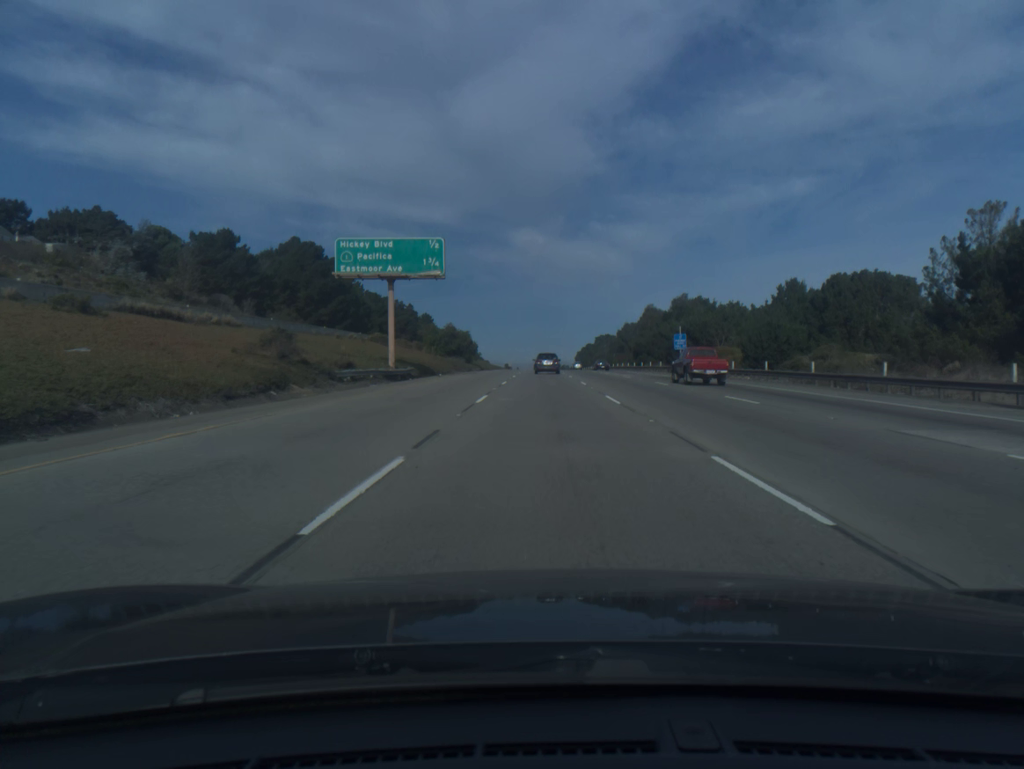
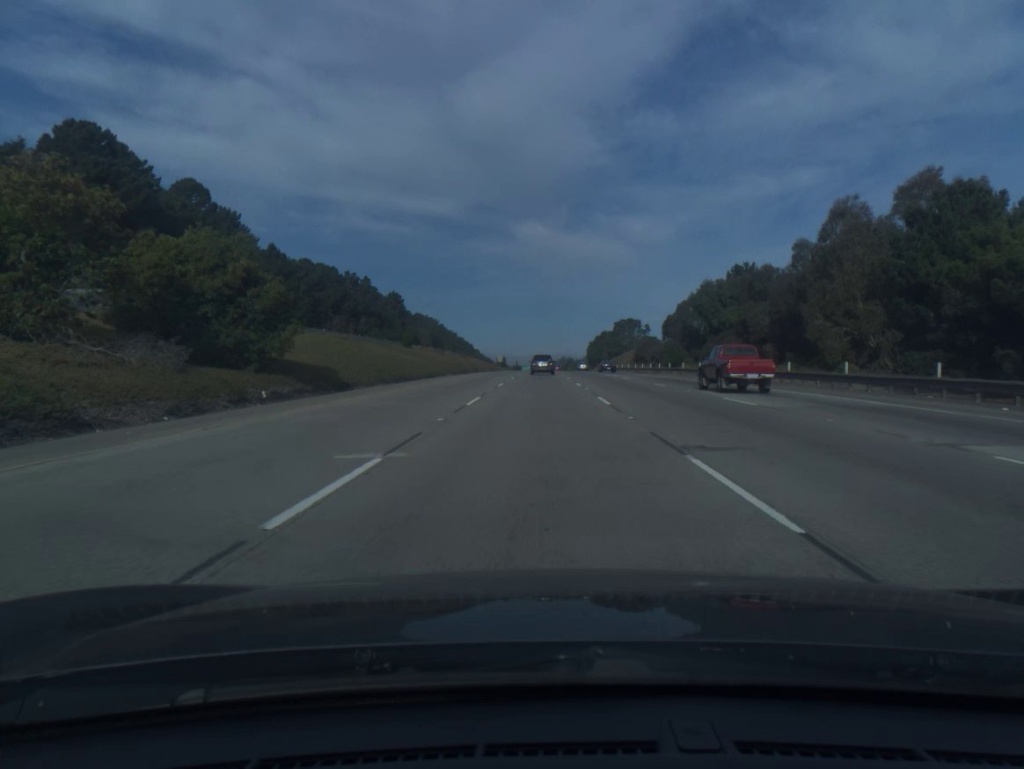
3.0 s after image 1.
(+0.2, +87.8) m; 0°
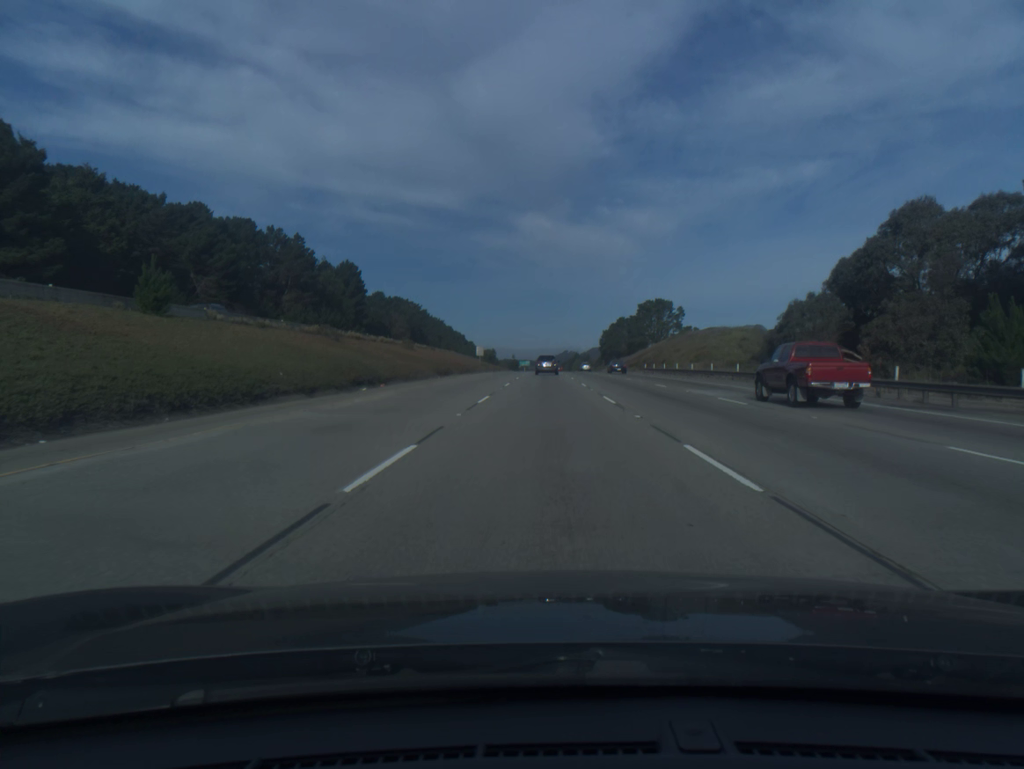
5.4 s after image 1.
(-0.2, +71.4) m; 0°
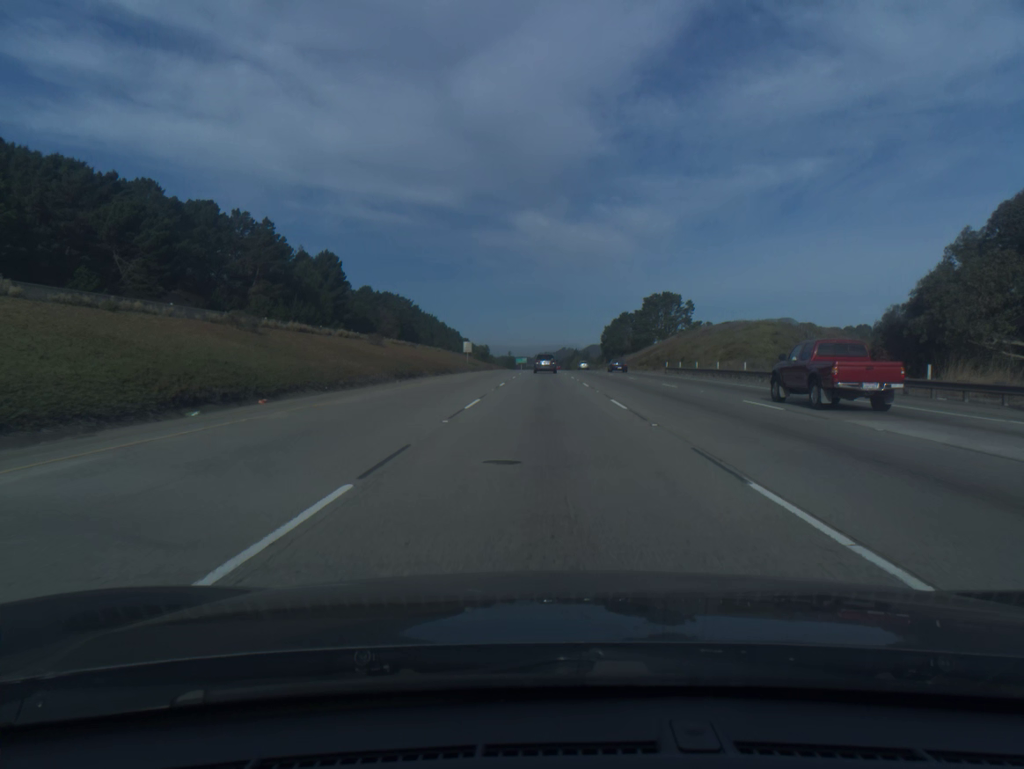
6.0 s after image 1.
(0.0, +18.0) m; 0°
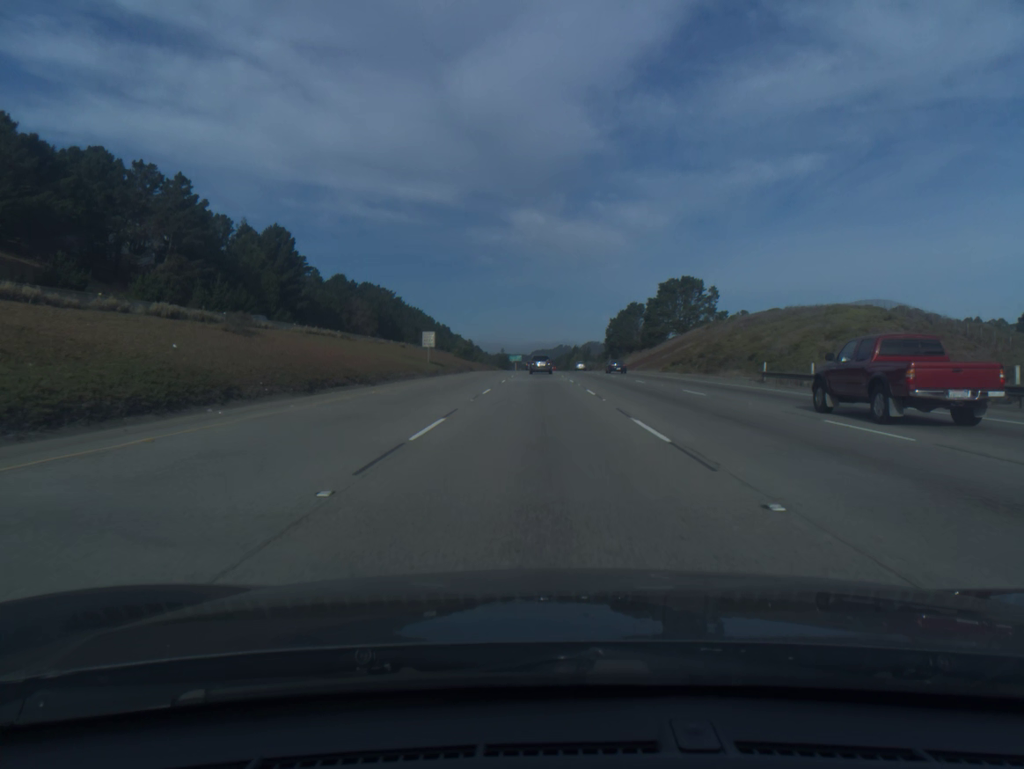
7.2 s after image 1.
(+0.1, +36.2) m; 0°
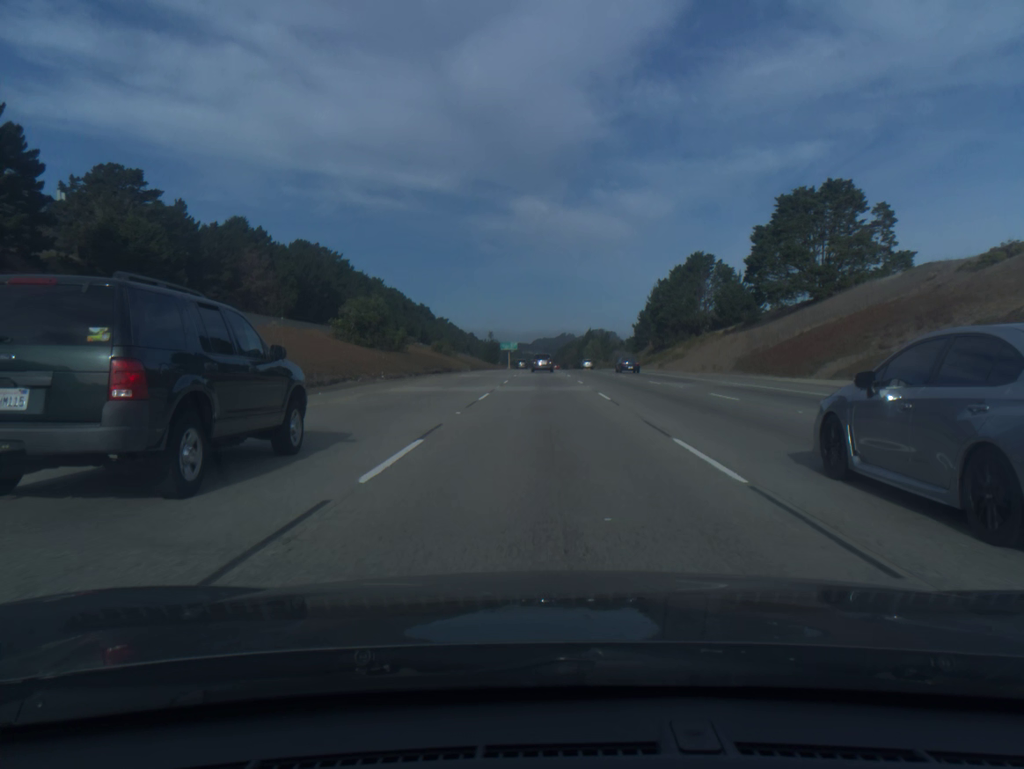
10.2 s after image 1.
(-0.5, +91.3) m; 0°
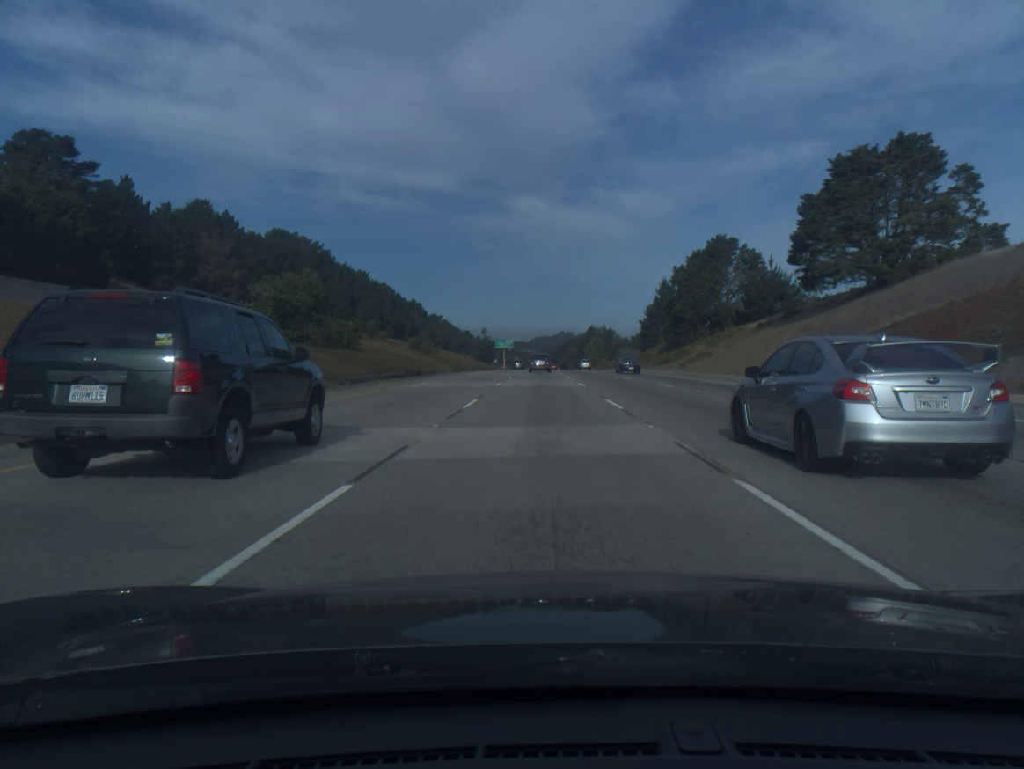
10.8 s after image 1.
(0.0, +18.5) m; 0°
